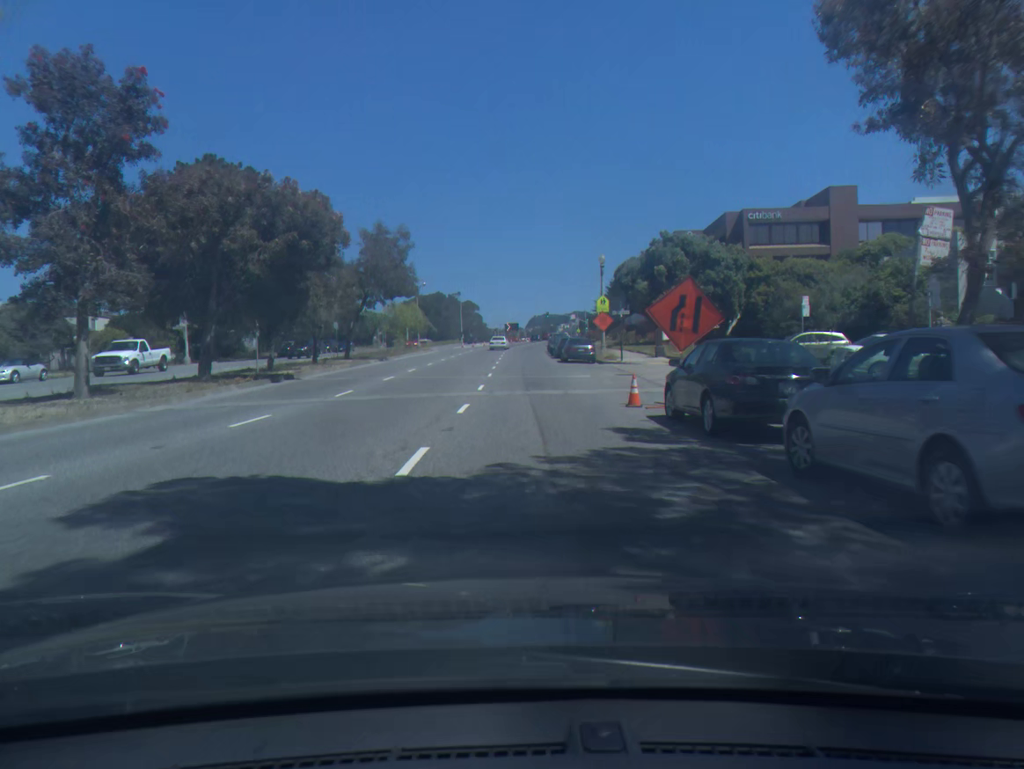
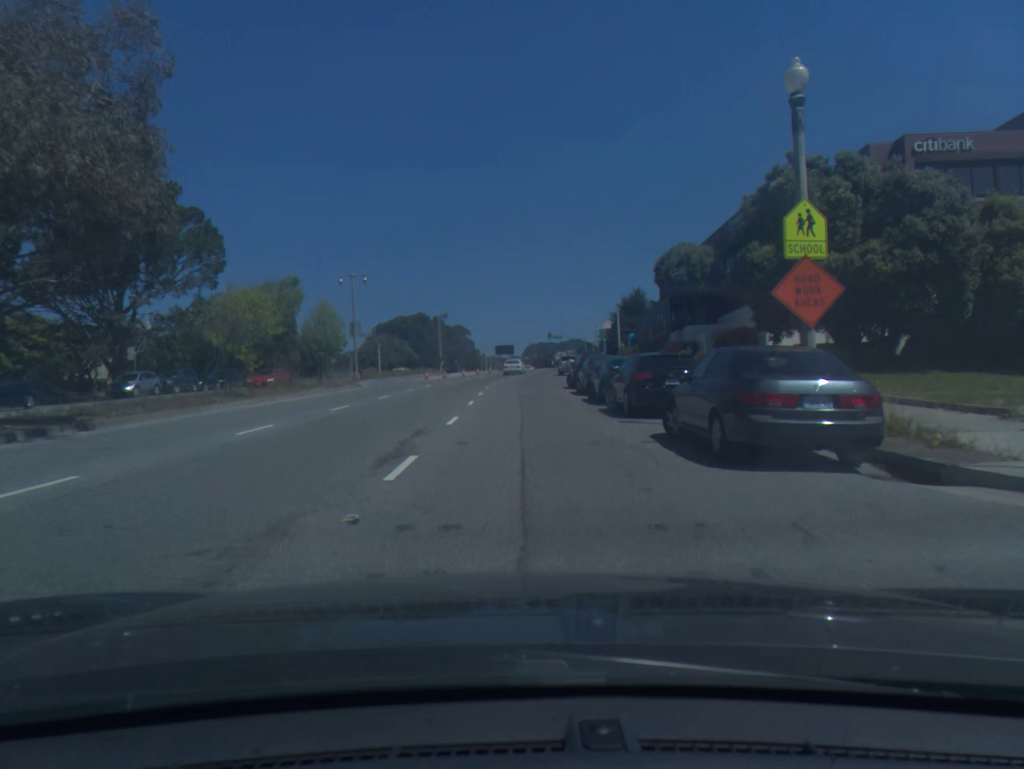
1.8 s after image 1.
(+0.1, +34.9) m; +1°
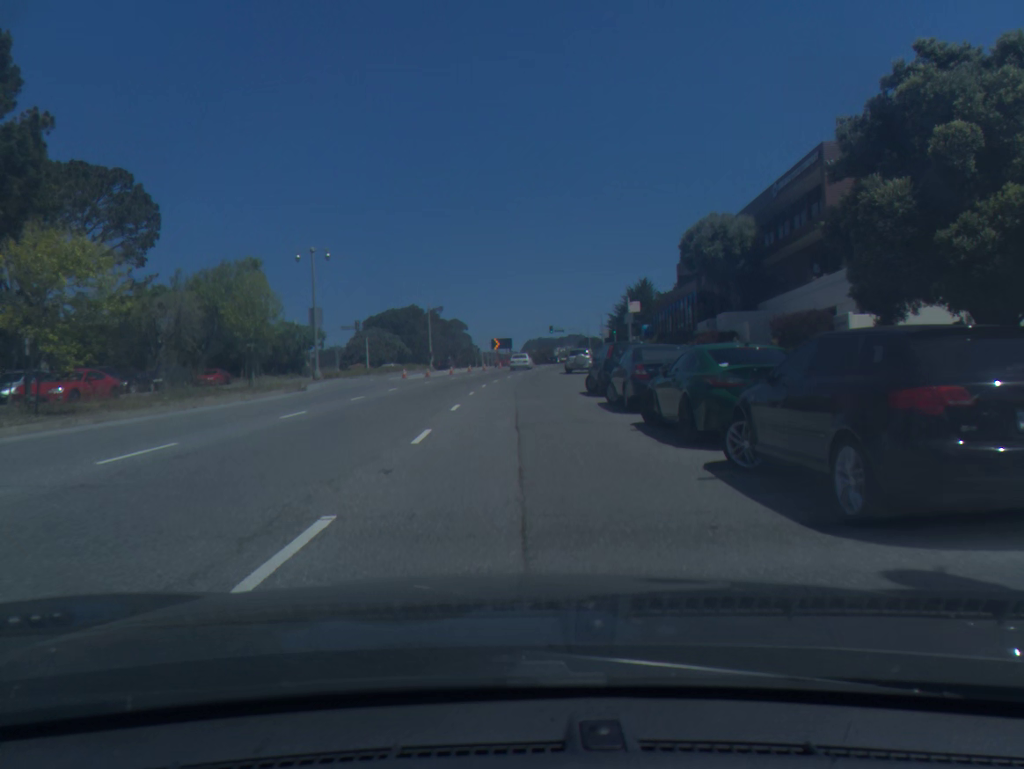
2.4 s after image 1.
(0.0, +11.6) m; 0°
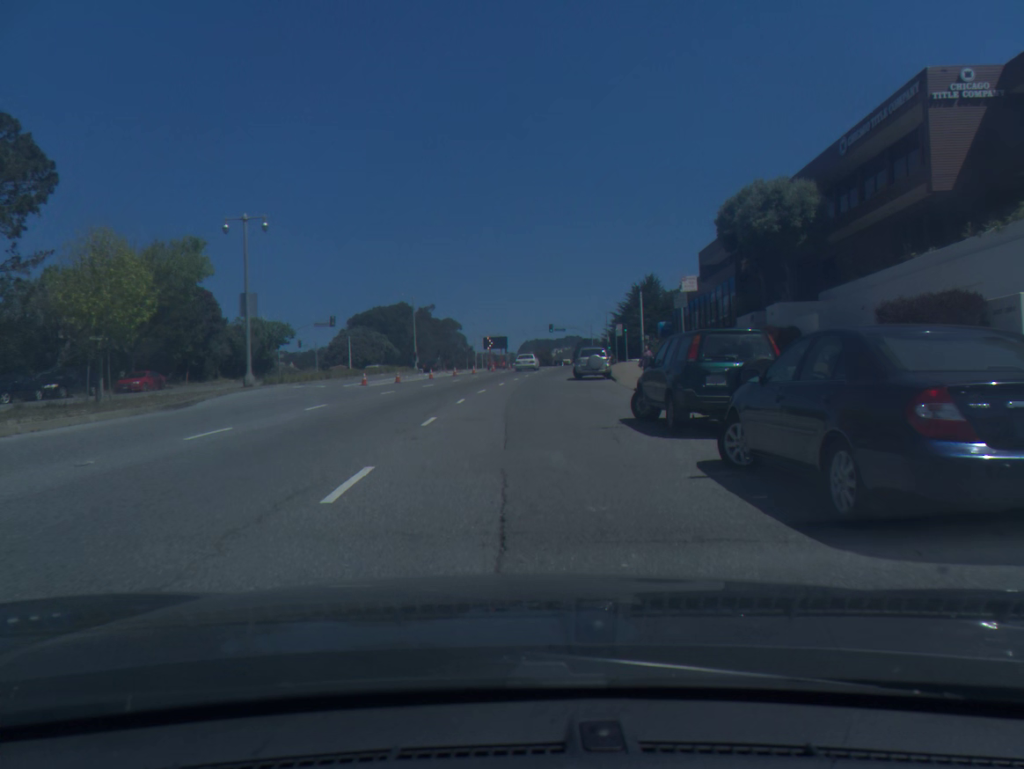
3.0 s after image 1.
(0.0, +11.6) m; 0°
